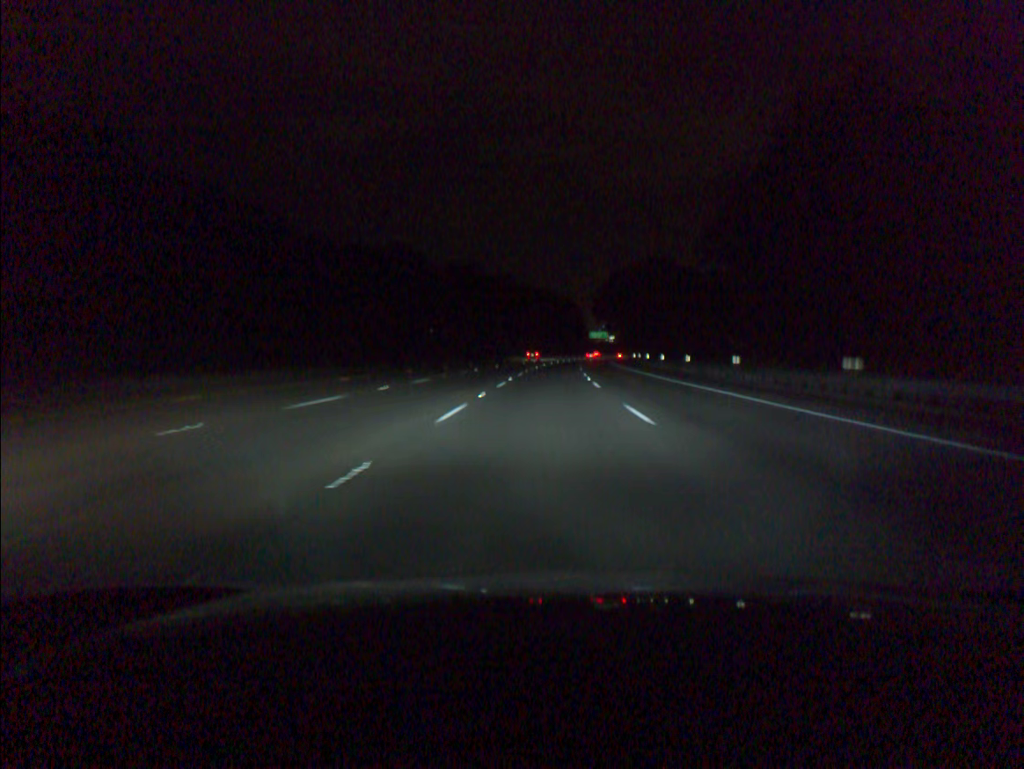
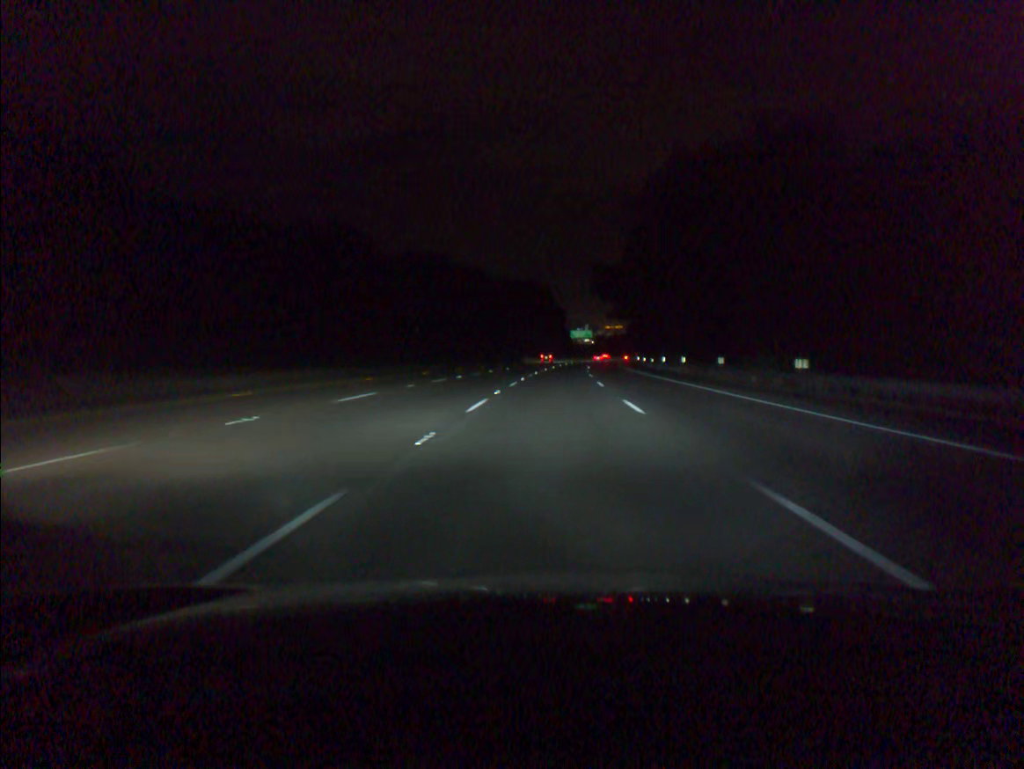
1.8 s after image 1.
(+0.9, +55.5) m; +2°
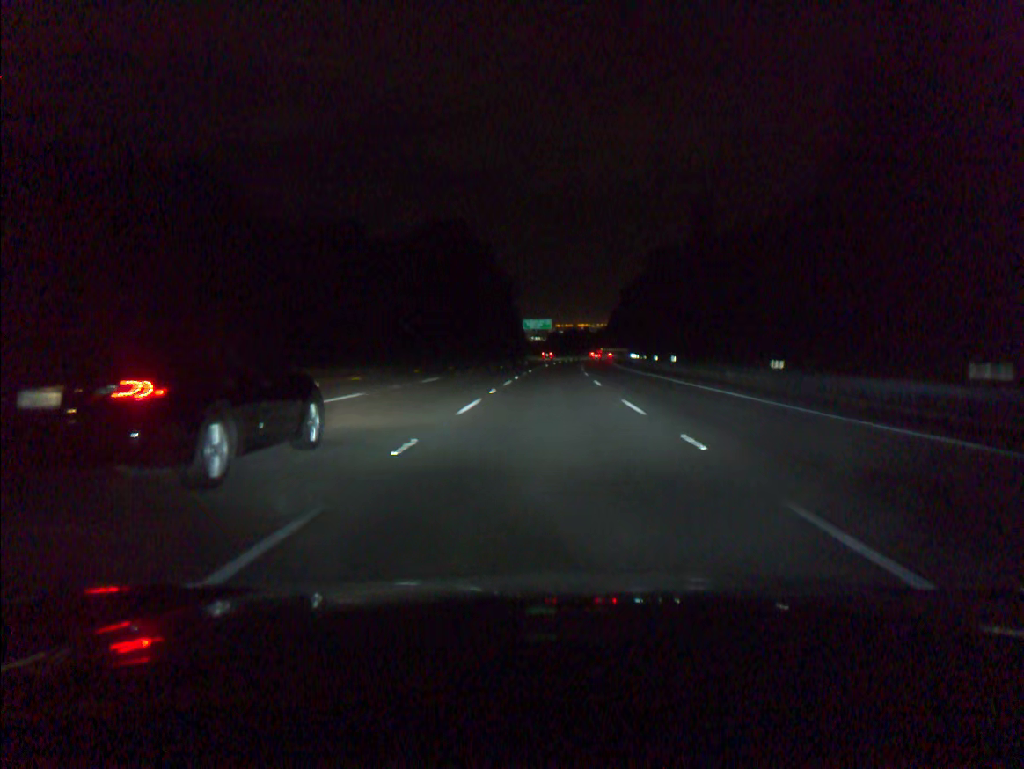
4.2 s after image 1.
(+2.4, +74.1) m; +4°
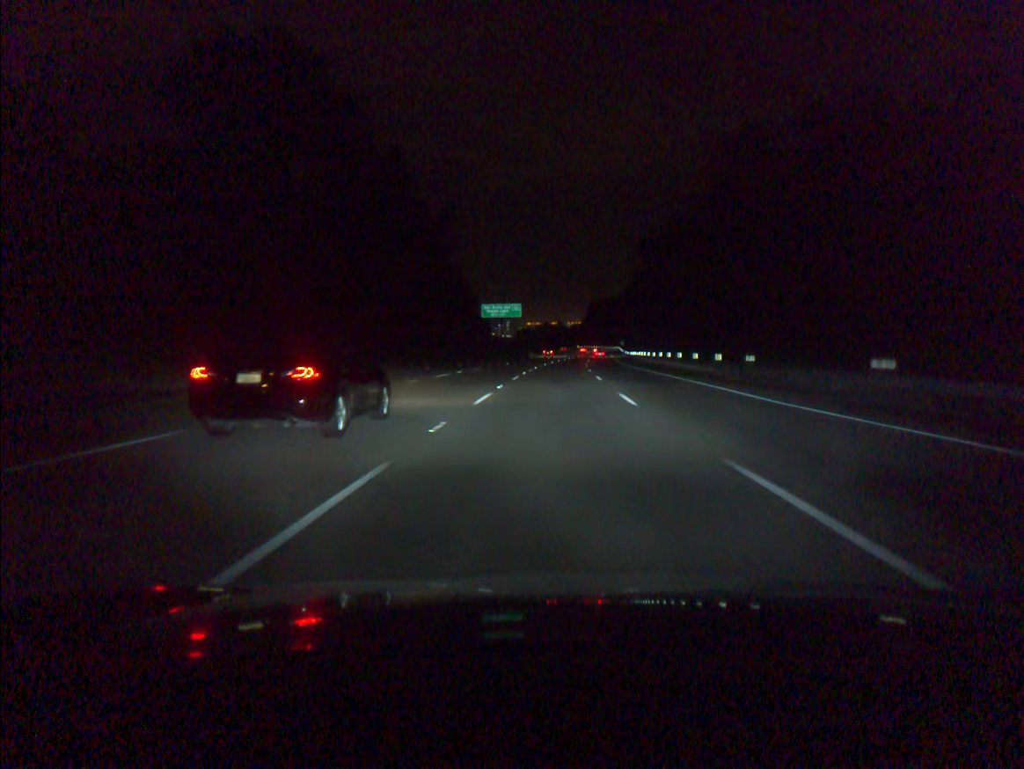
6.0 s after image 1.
(+1.0, +55.6) m; +2°
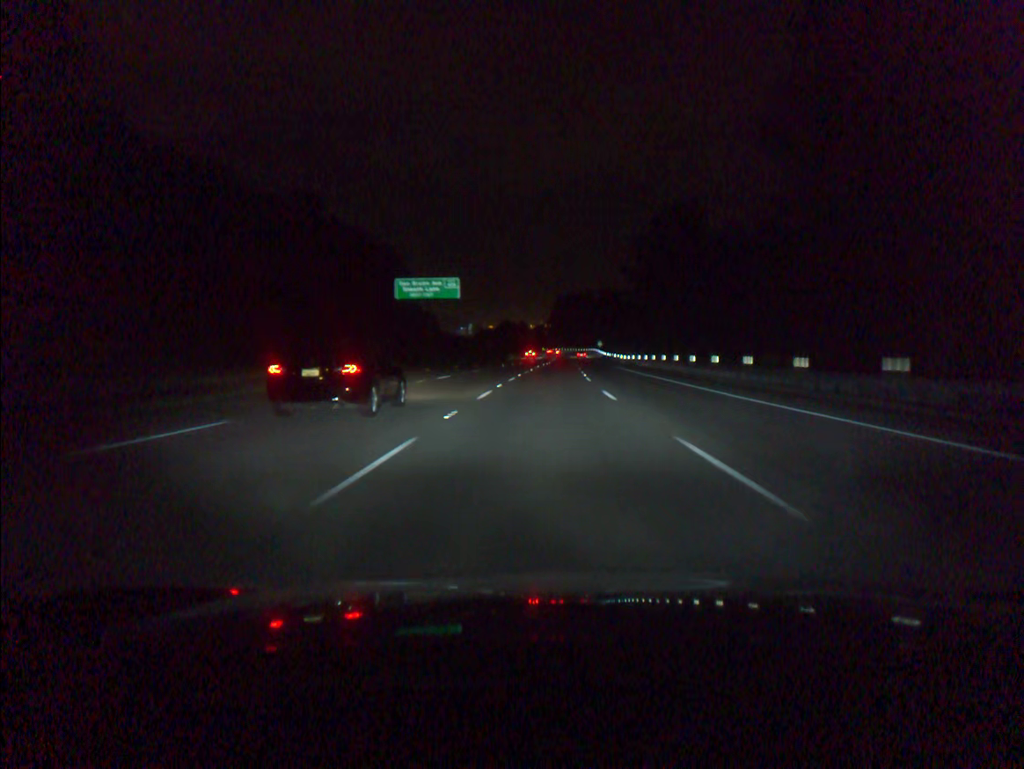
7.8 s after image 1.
(+1.3, +55.6) m; +3°
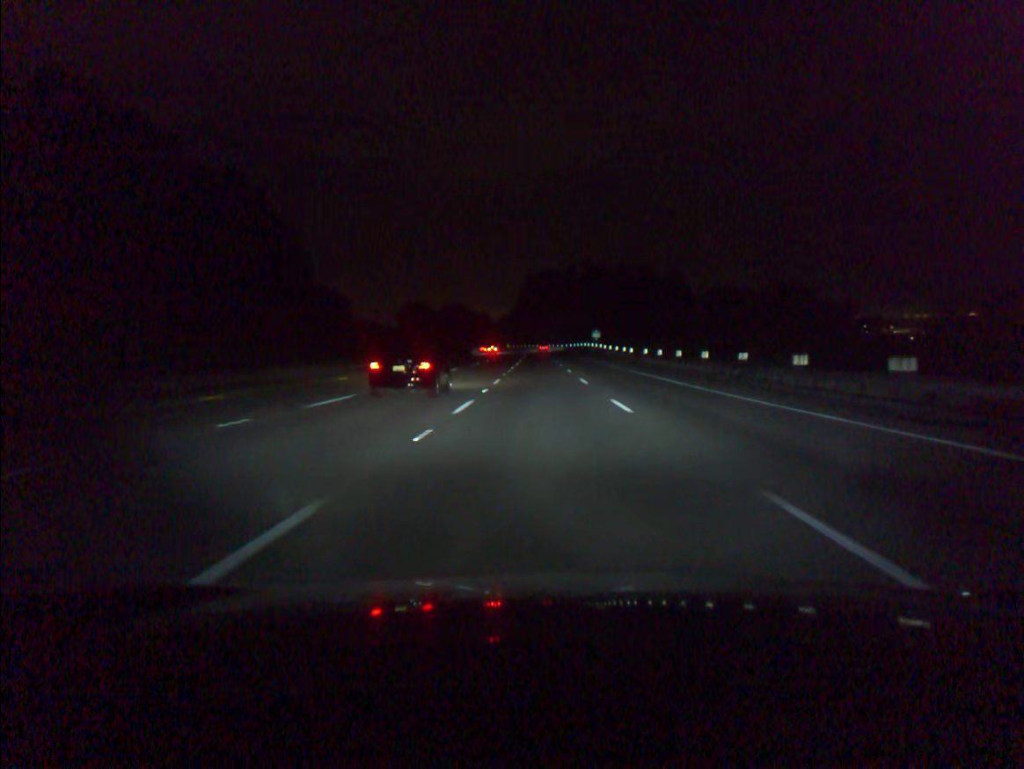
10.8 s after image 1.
(+2.3, +92.3) m; +2°
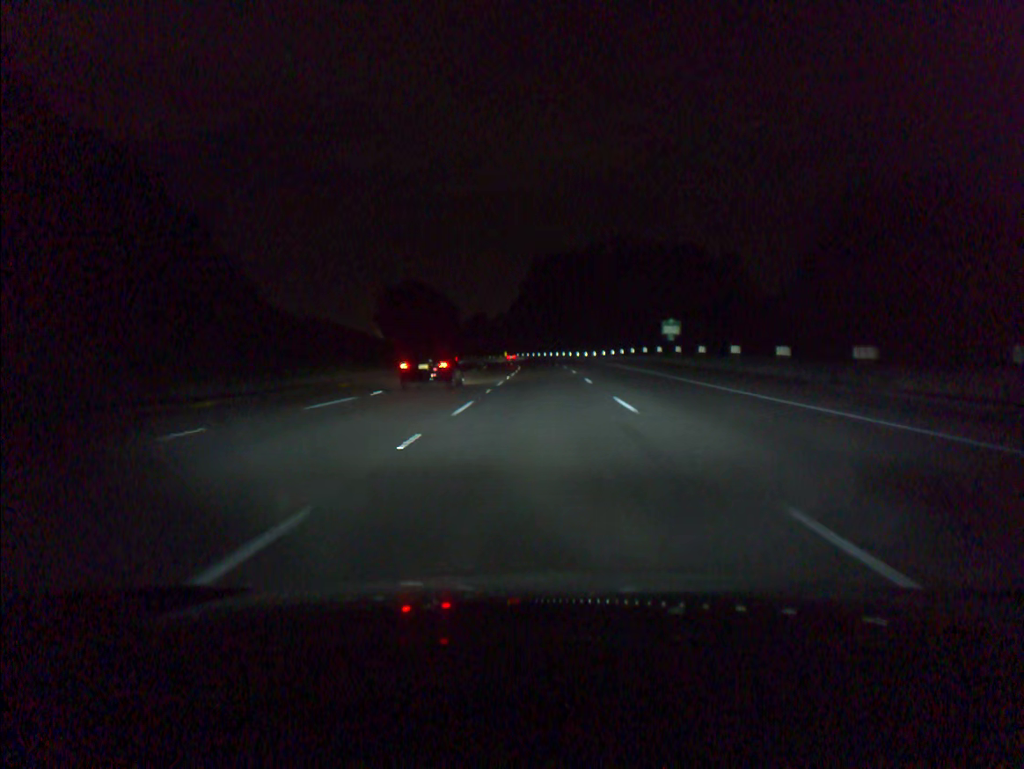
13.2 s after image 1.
(-0.4, +73.7) m; -1°
